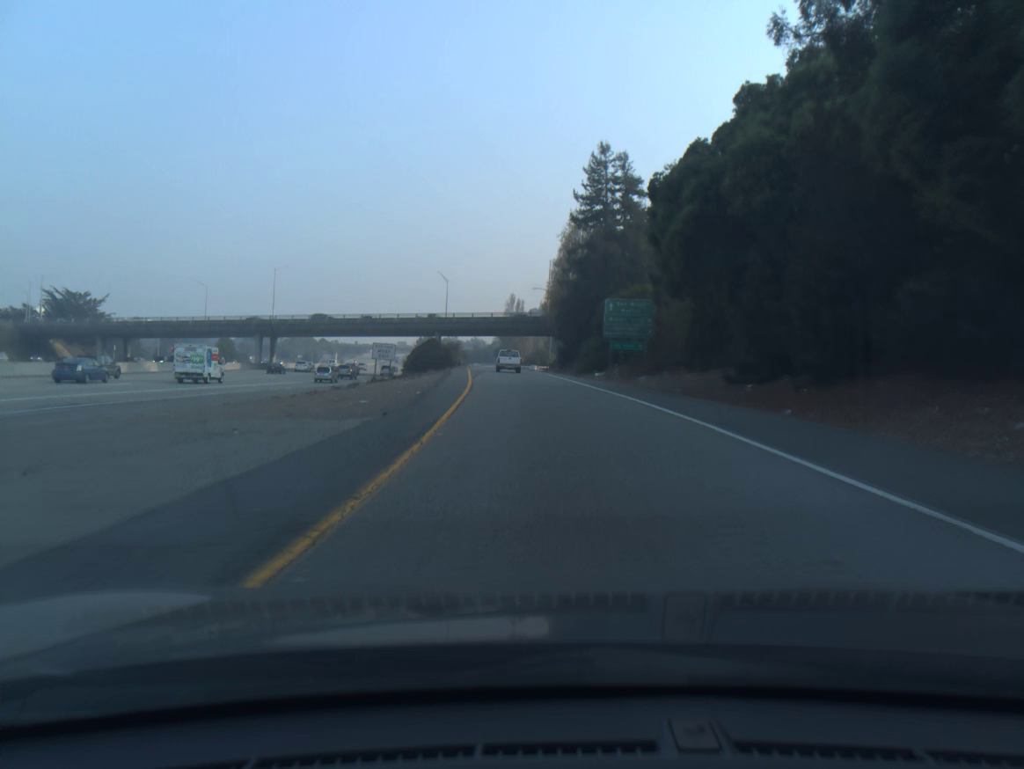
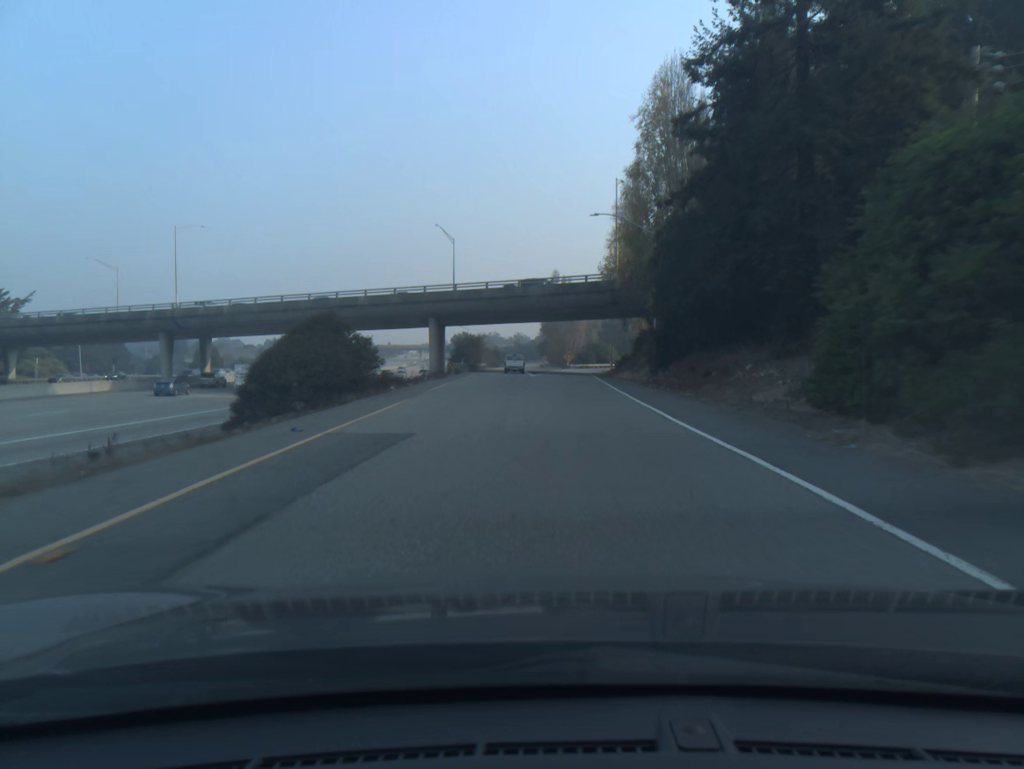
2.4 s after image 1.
(-1.5, +49.8) m; -3°
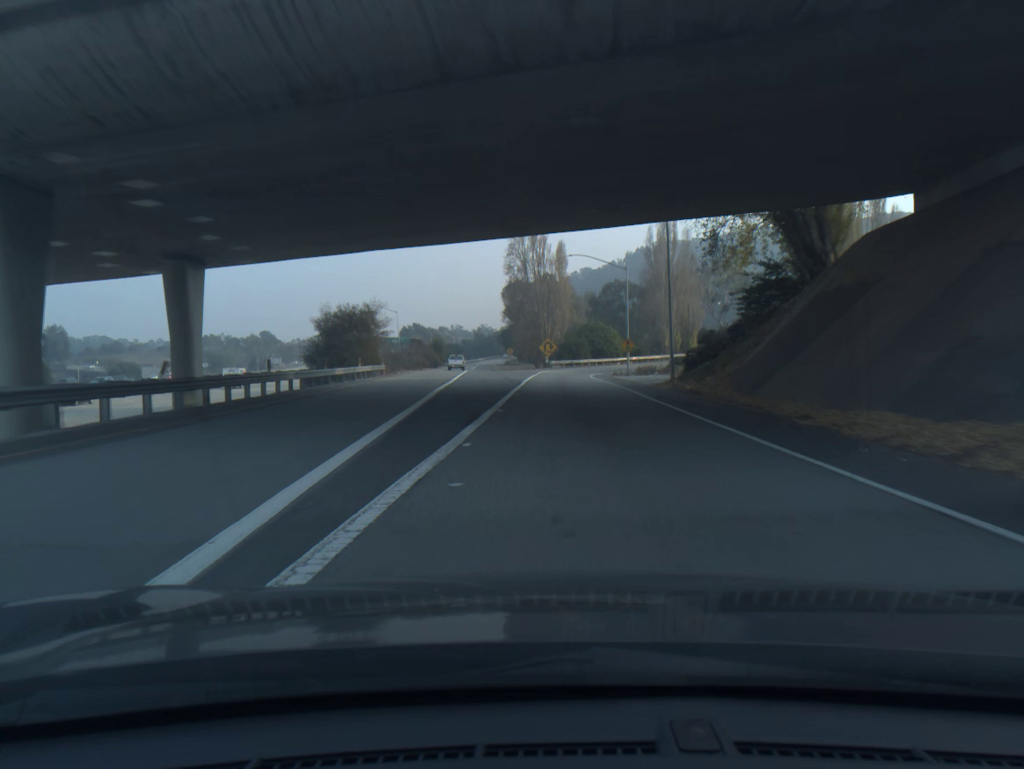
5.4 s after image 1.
(+0.8, +58.8) m; +2°
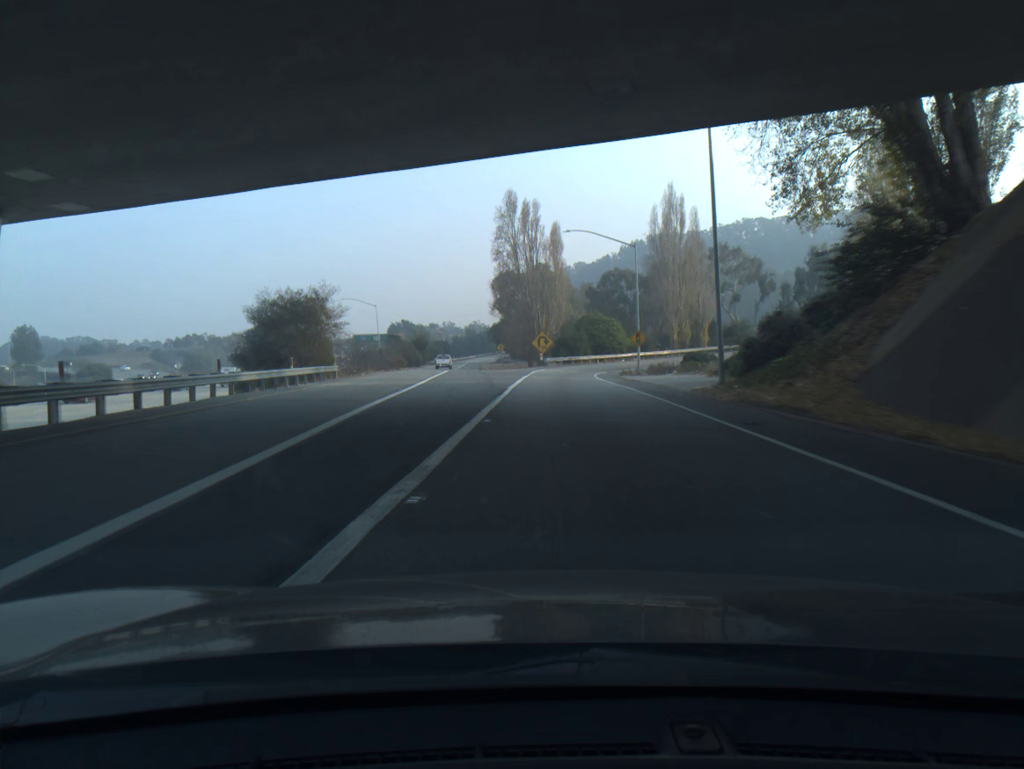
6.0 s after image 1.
(+0.1, +11.3) m; 0°
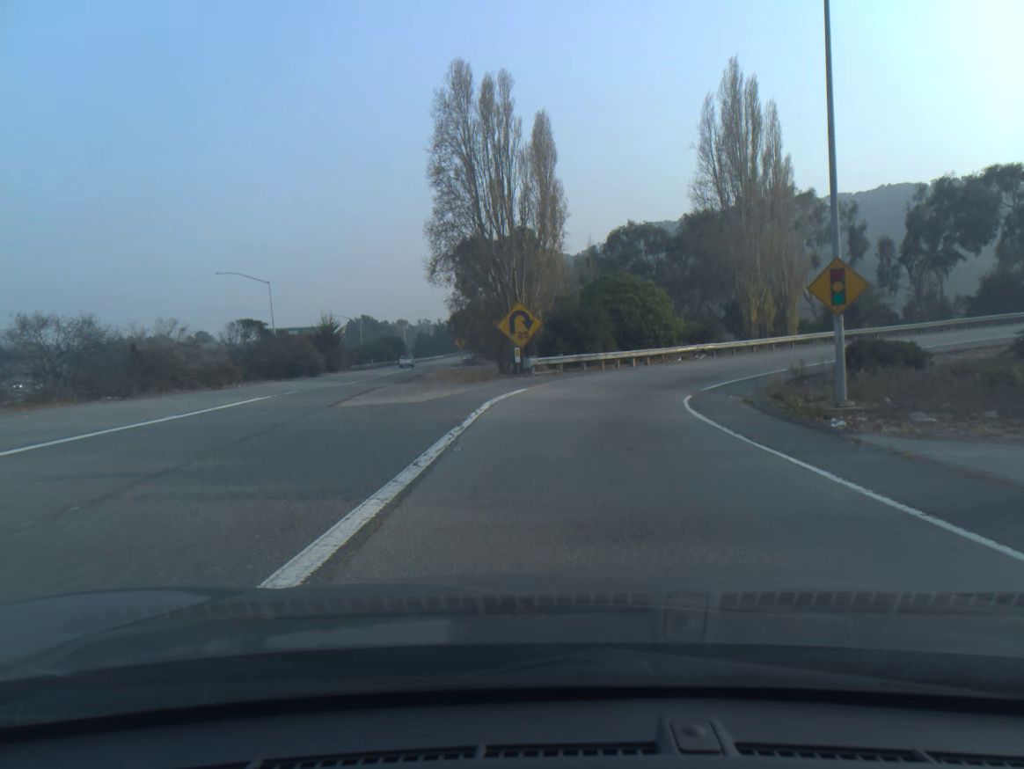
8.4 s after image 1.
(+0.2, +40.8) m; +1°
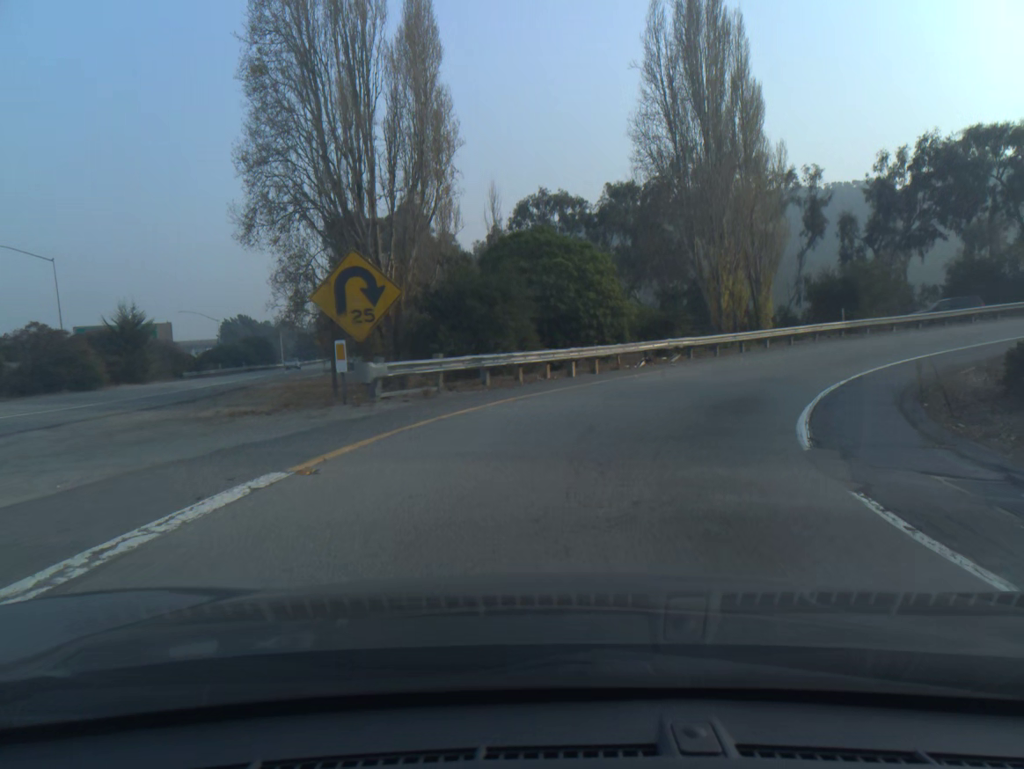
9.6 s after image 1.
(+0.8, +17.4) m; +8°
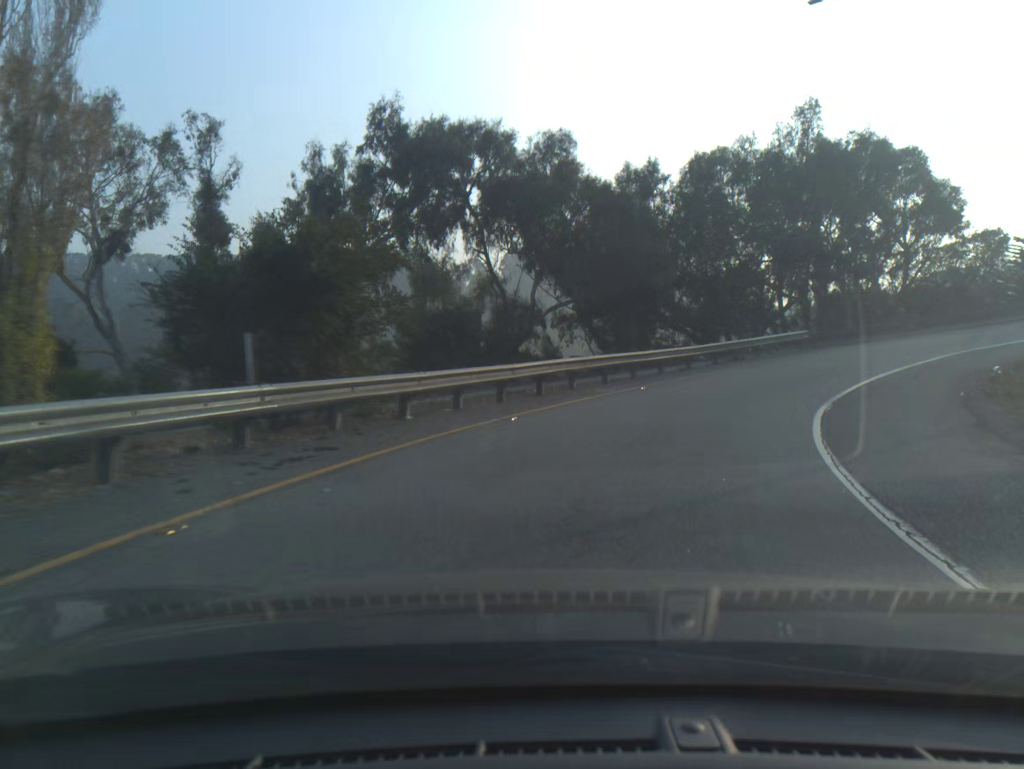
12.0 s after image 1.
(+9.8, +27.9) m; +40°
